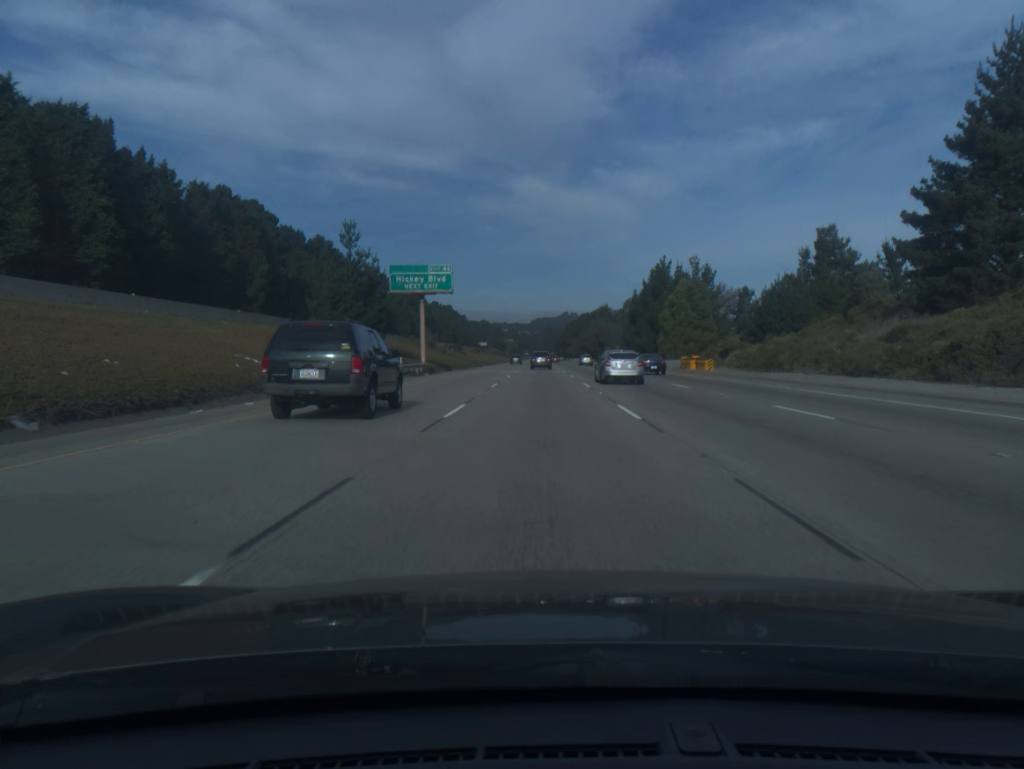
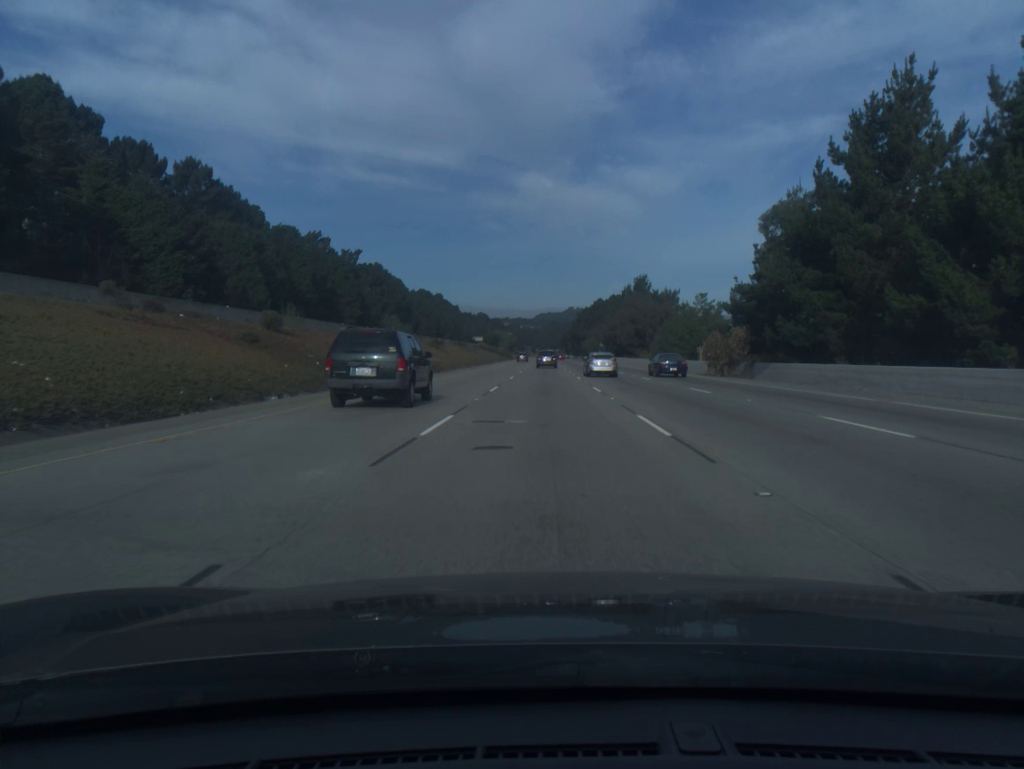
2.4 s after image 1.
(-0.1, +76.2) m; 0°
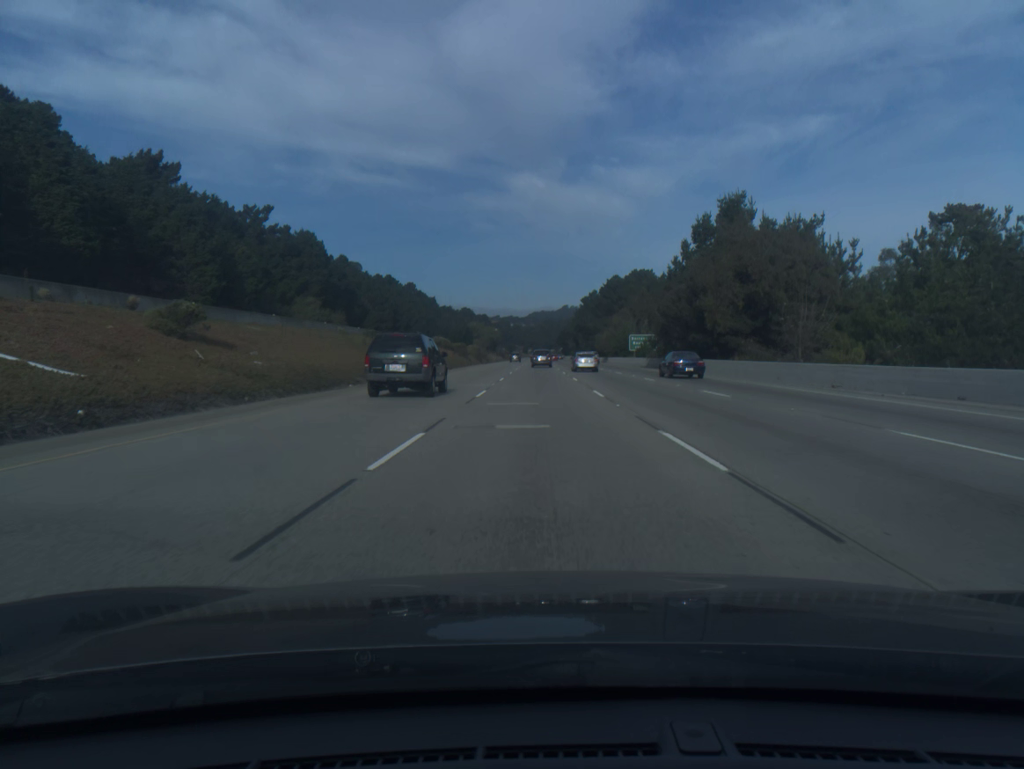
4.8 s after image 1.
(+0.2, +76.7) m; 0°
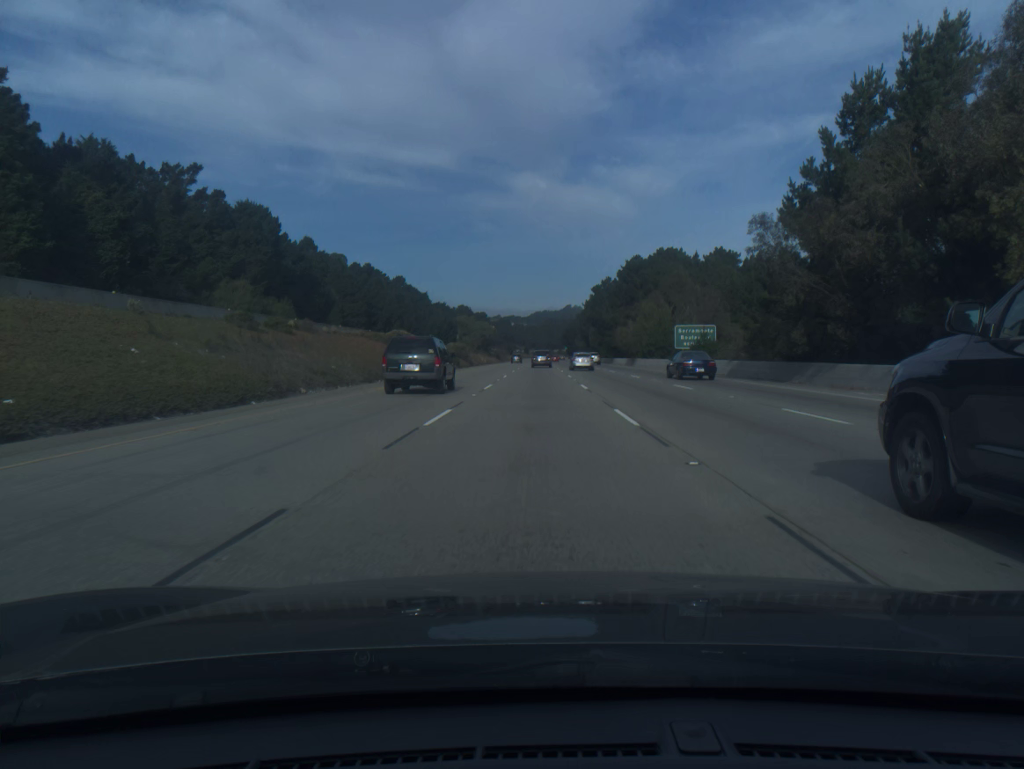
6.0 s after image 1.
(0.0, +38.5) m; 0°
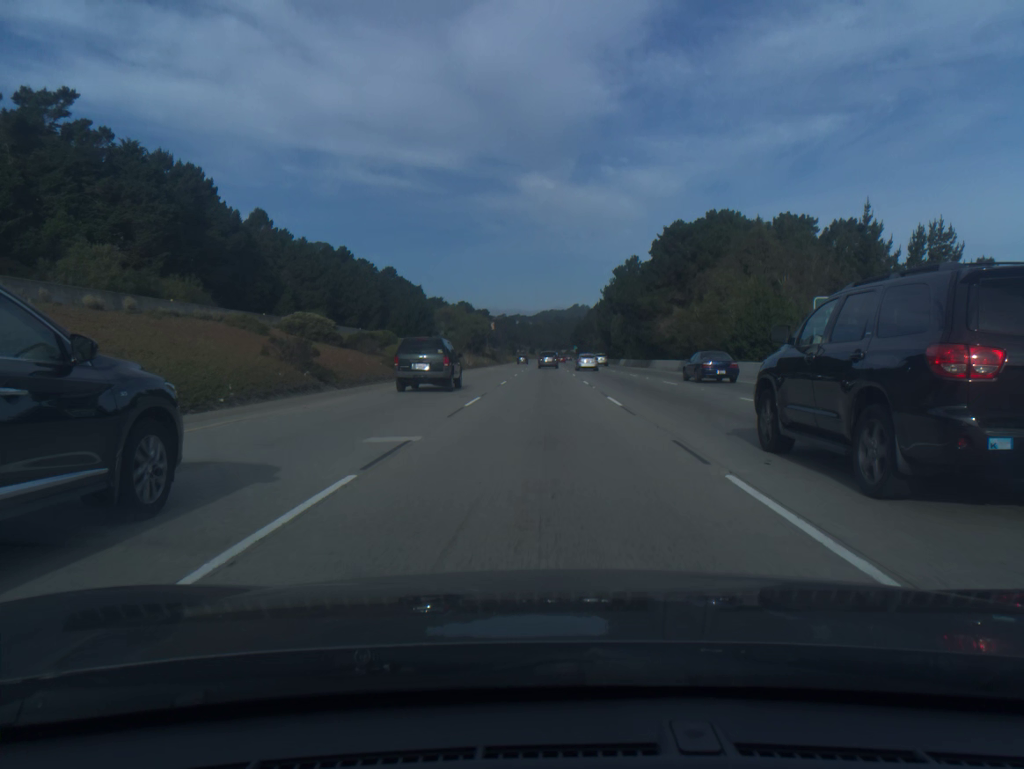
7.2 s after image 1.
(-0.2, +38.7) m; 0°
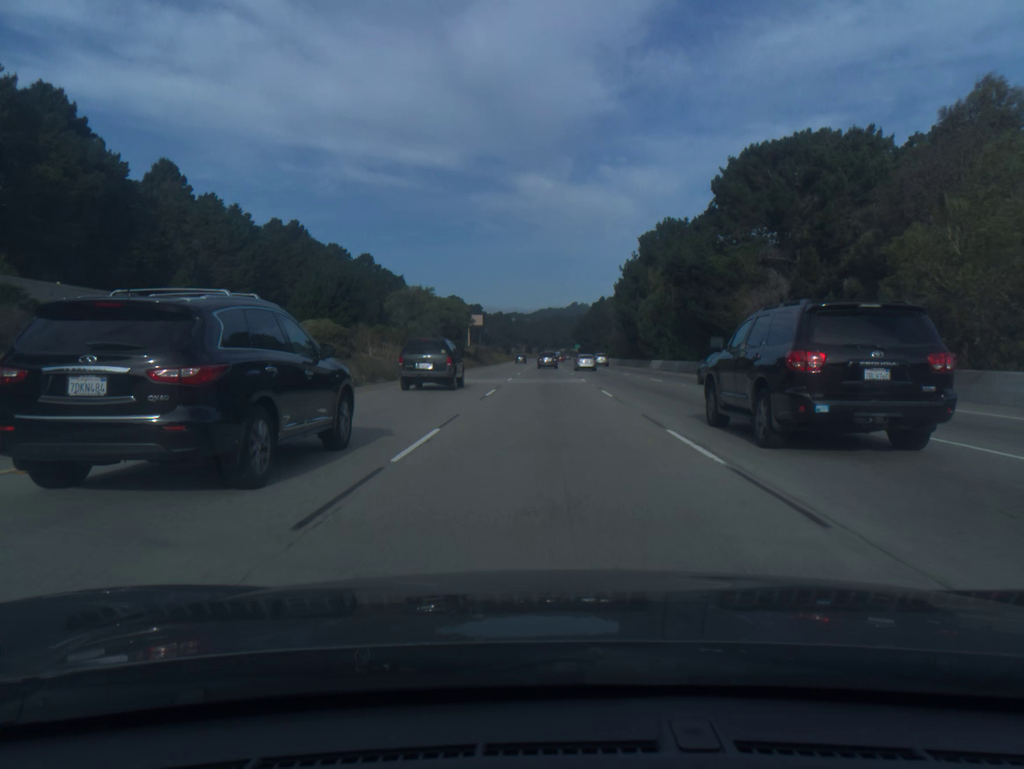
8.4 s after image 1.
(0.0, +39.0) m; 0°
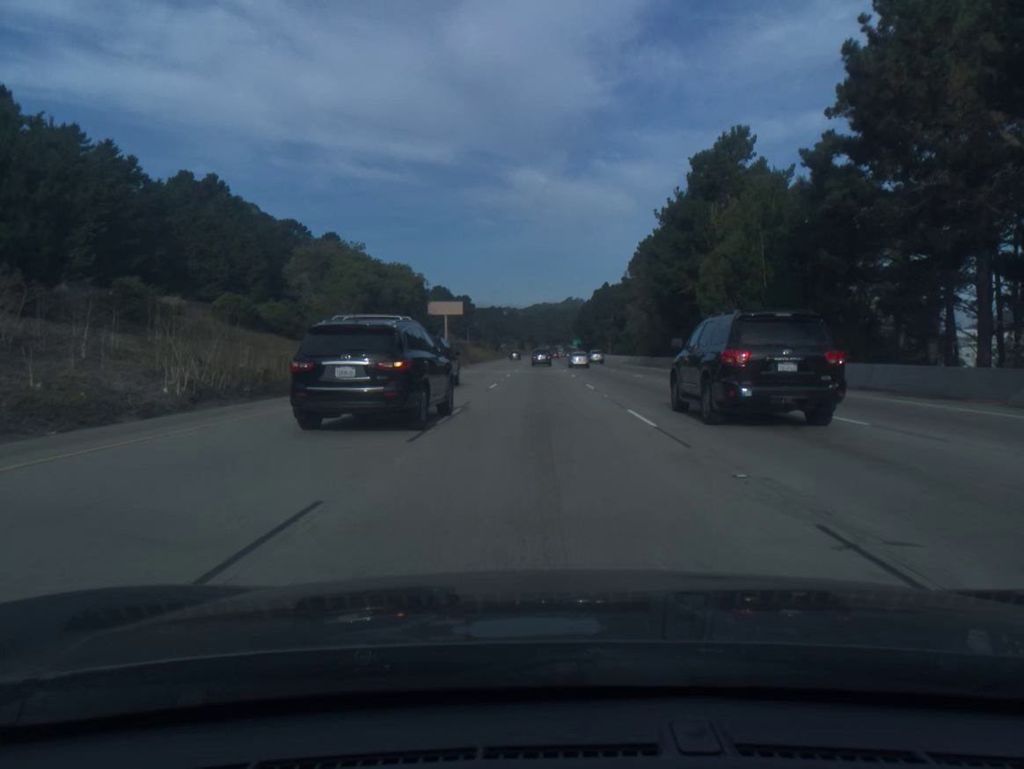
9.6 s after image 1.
(+0.1, +39.2) m; 0°
